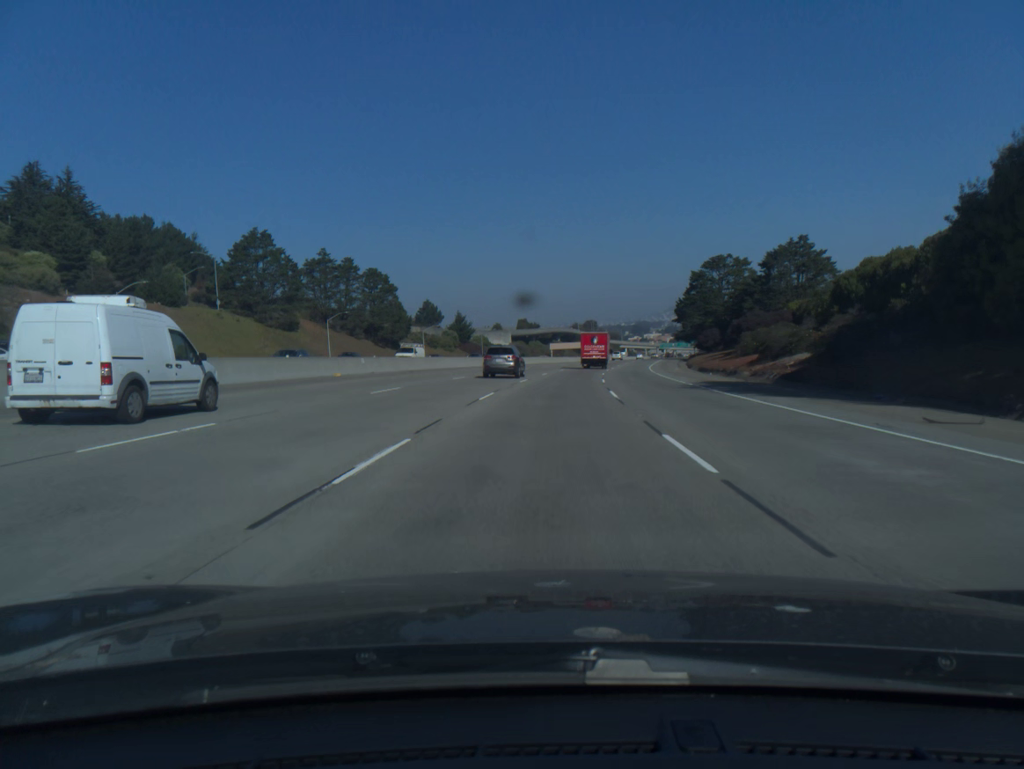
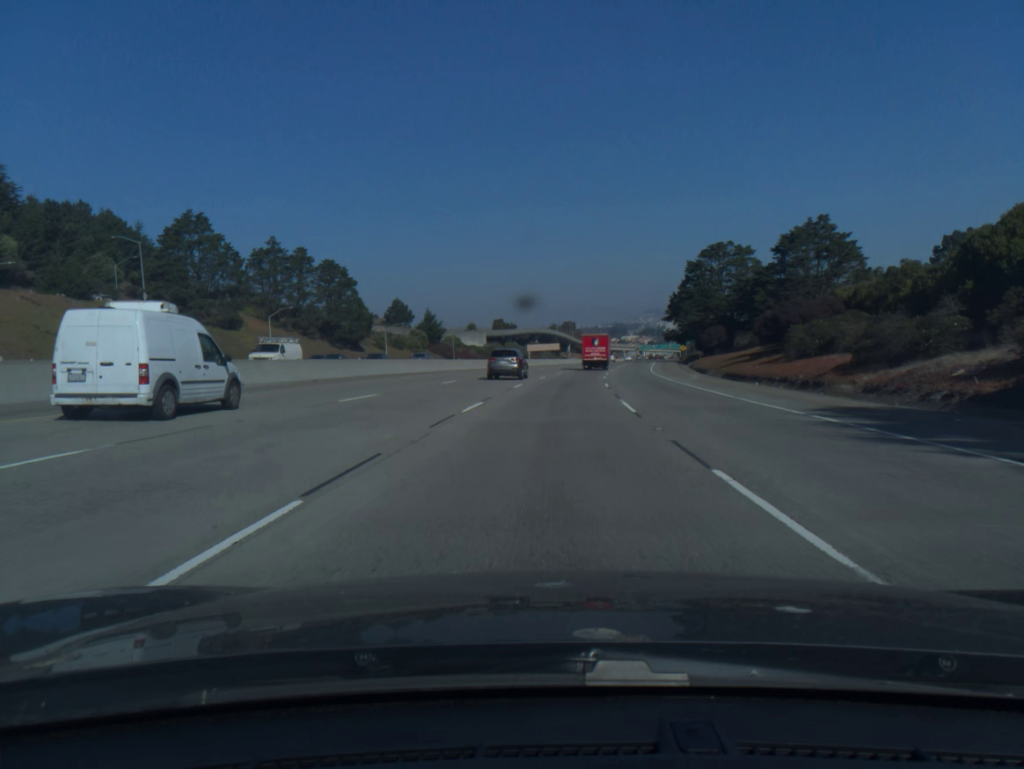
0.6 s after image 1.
(+0.3, +18.2) m; +2°
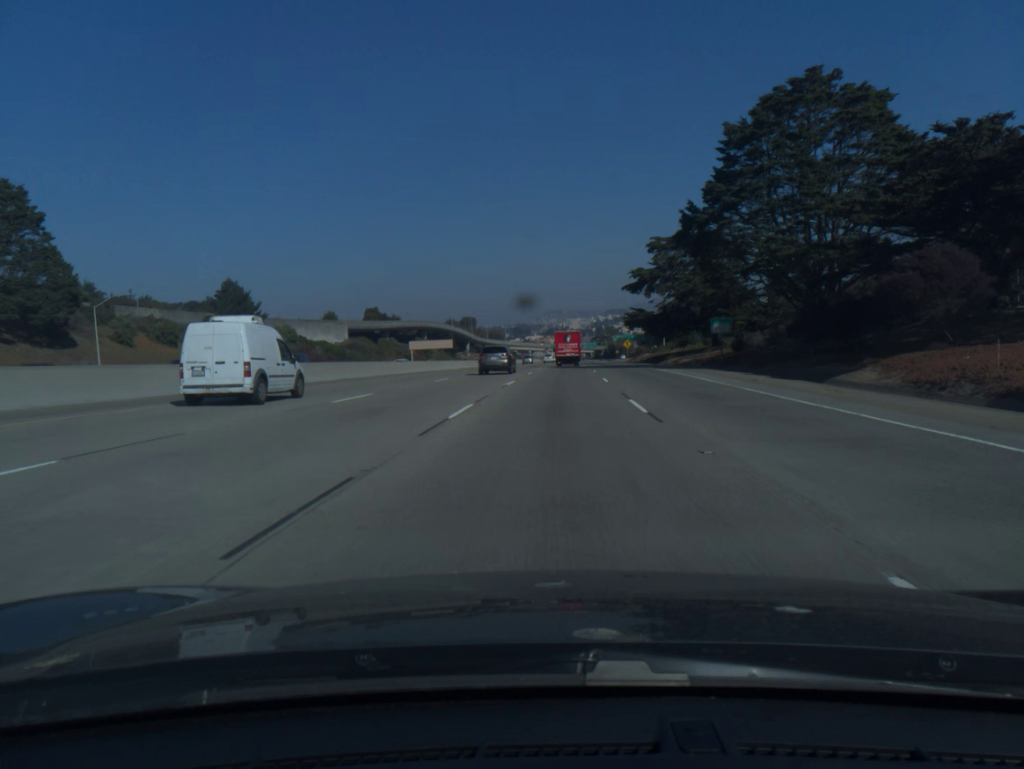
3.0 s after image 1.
(+4.5, +73.4) m; +7°
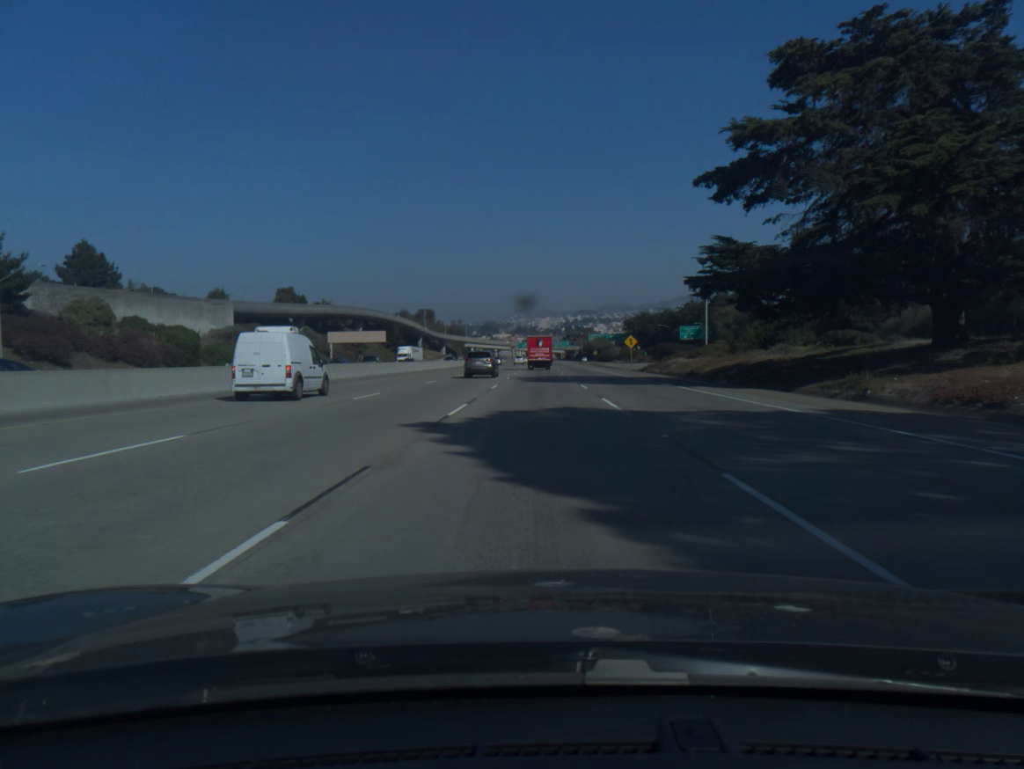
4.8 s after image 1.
(+1.5, +55.1) m; +2°
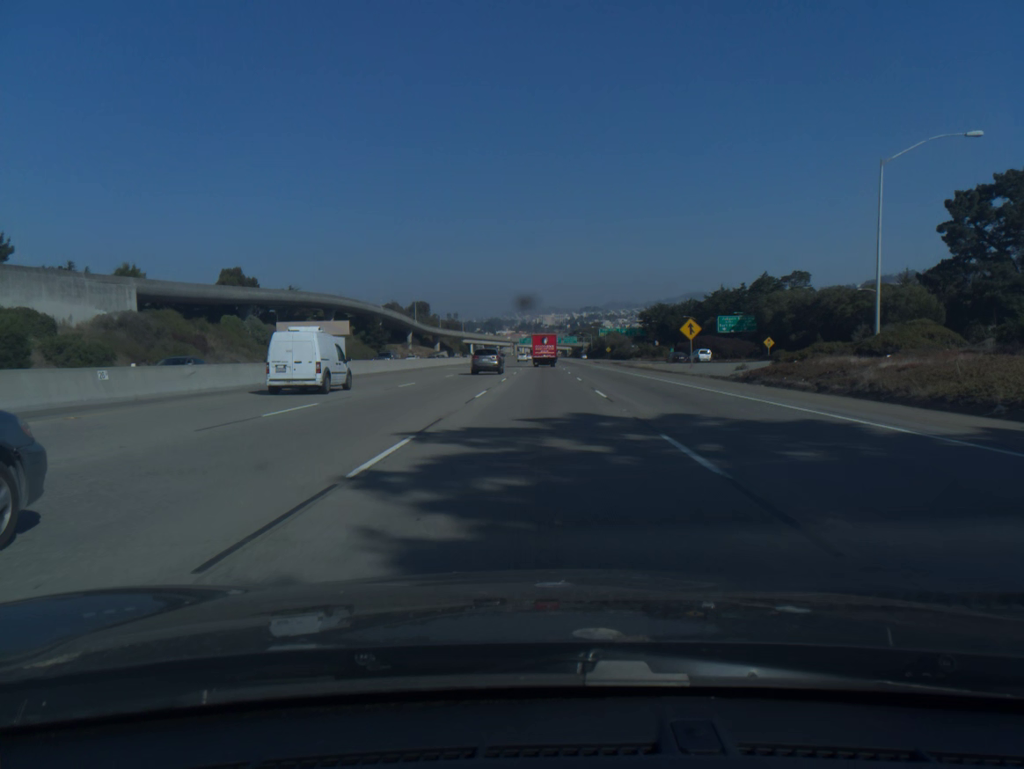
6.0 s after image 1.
(-0.1, +36.8) m; 0°
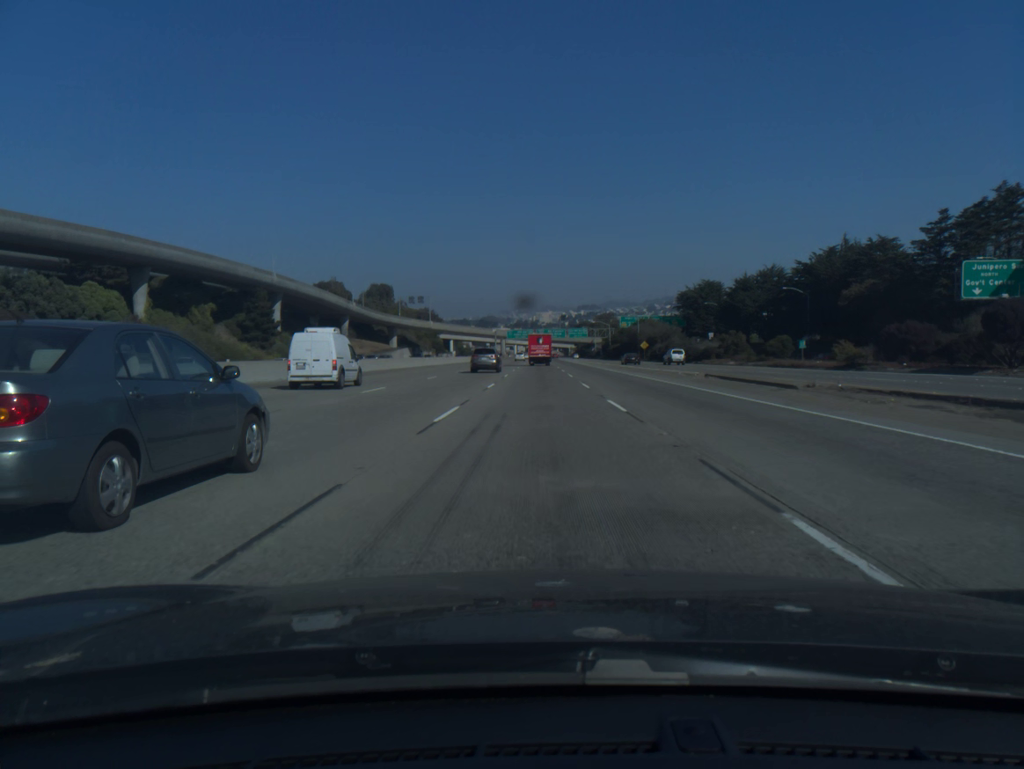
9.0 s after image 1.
(+0.1, +93.3) m; 0°
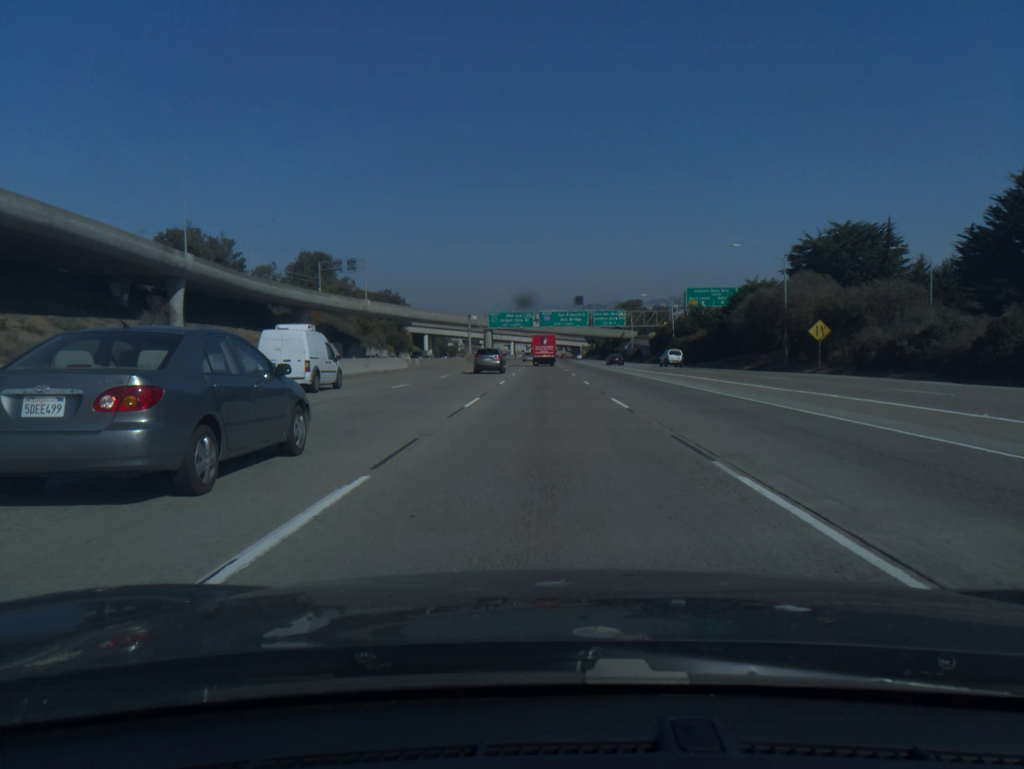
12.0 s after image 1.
(-0.4, +95.6) m; 0°
